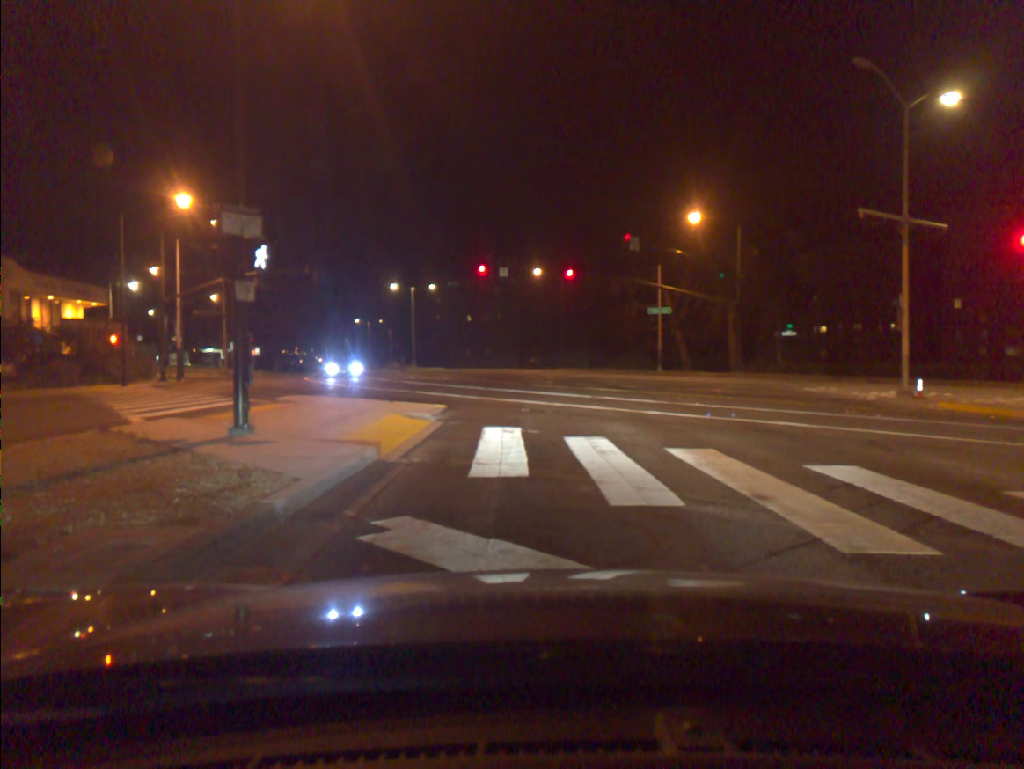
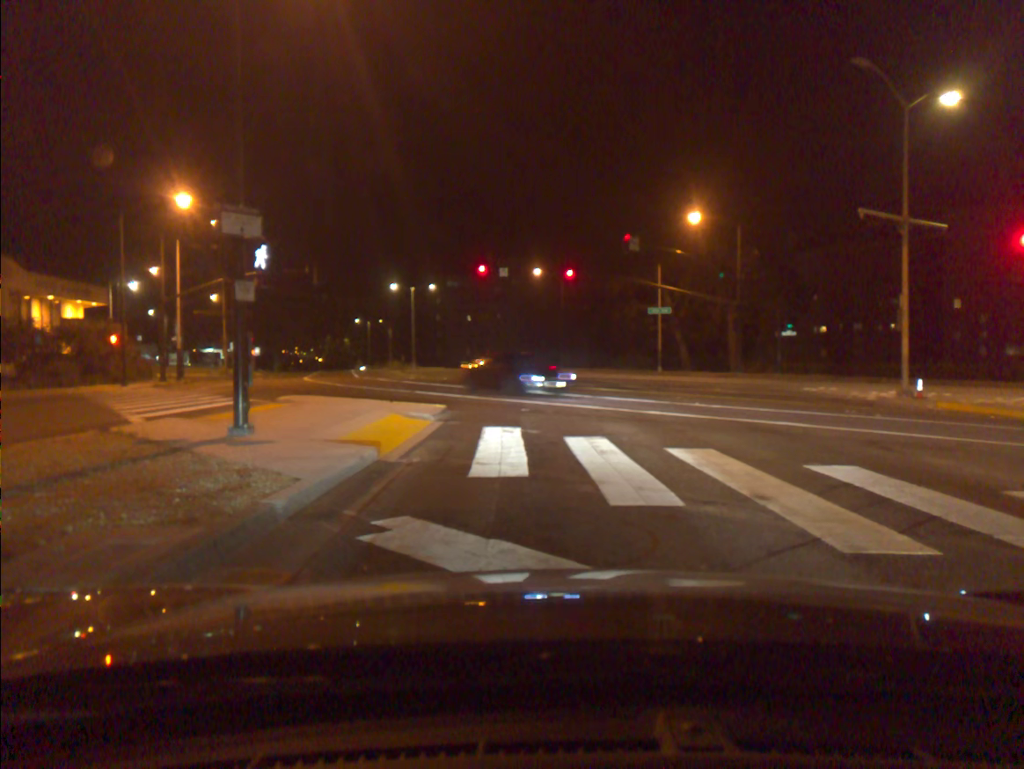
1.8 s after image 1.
(0.0, 0.0) m; 0°
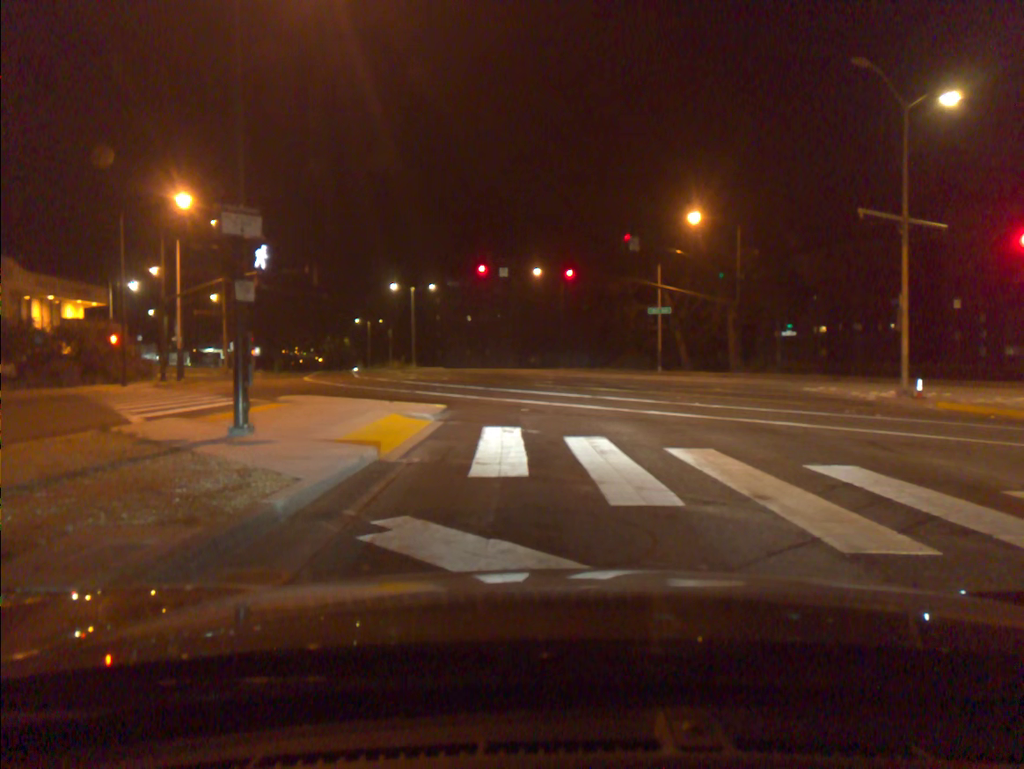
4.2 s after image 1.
(0.0, 0.0) m; 0°
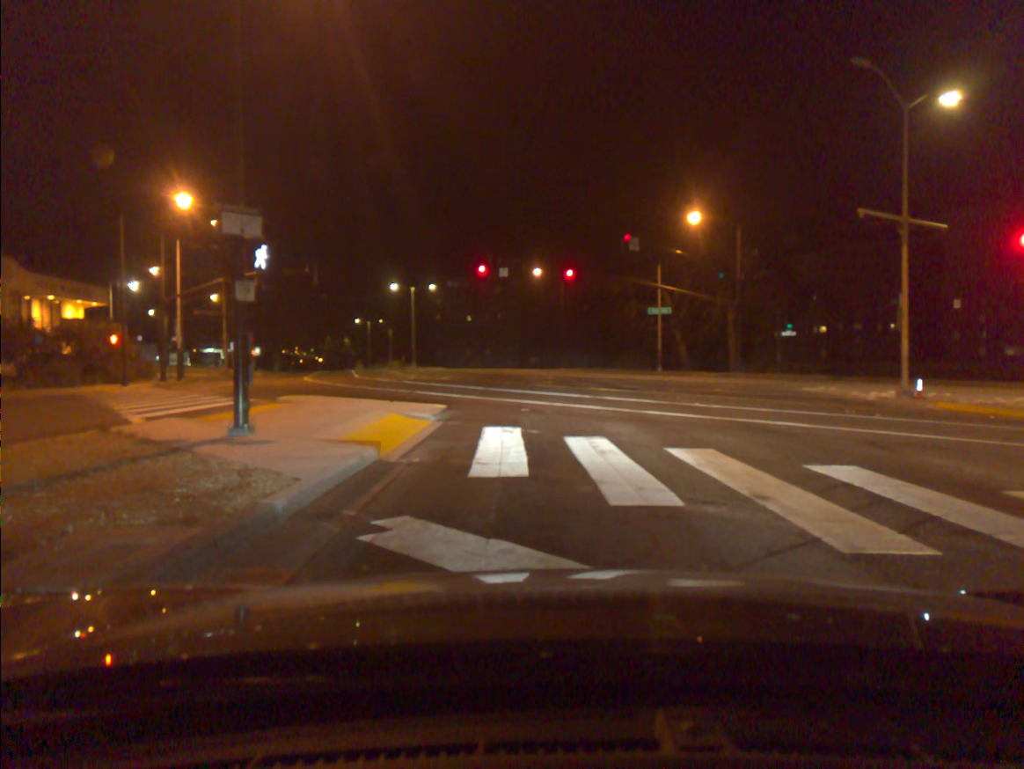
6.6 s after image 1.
(0.0, 0.0) m; 0°
